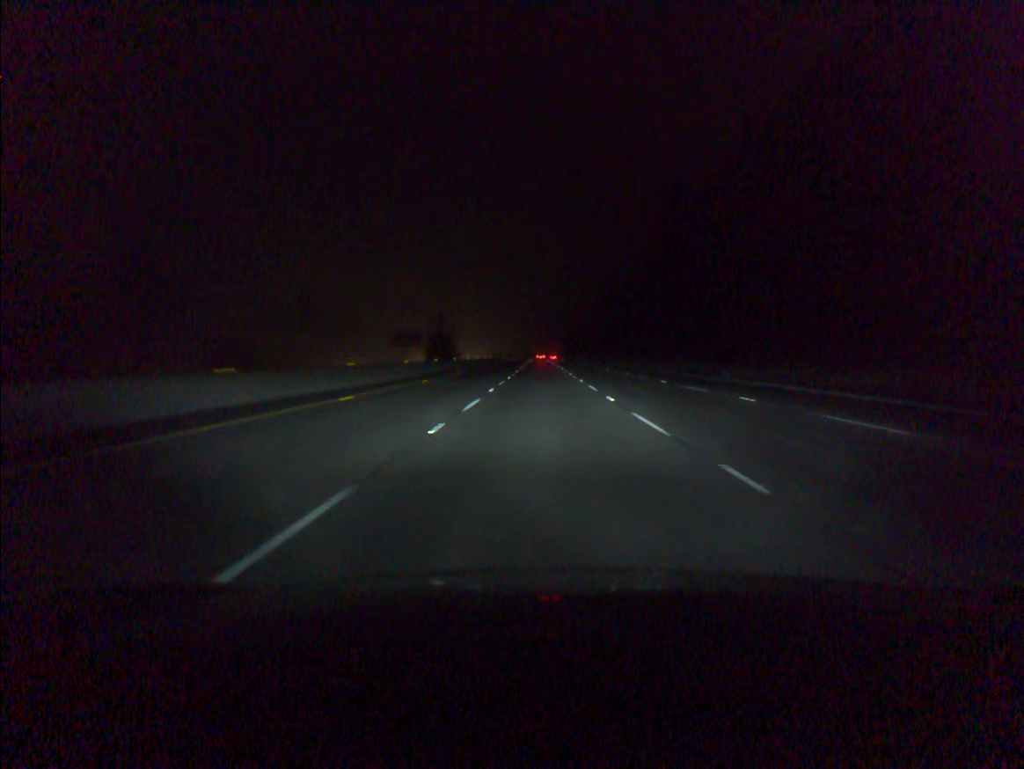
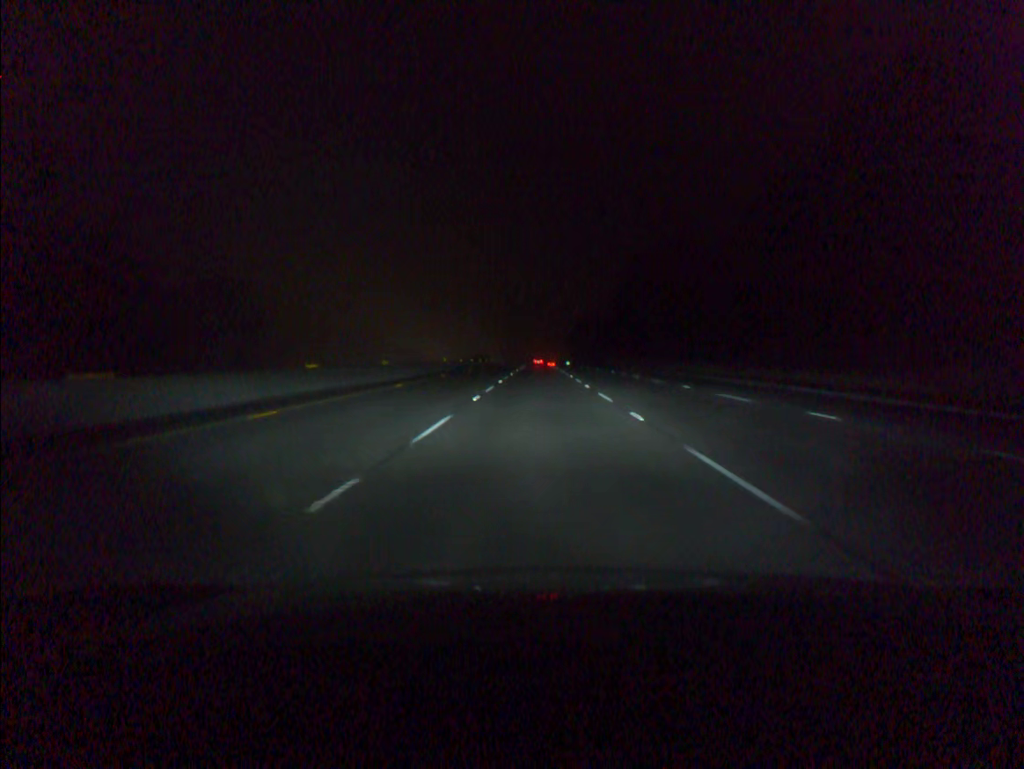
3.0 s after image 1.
(+0.1, +94.0) m; 0°
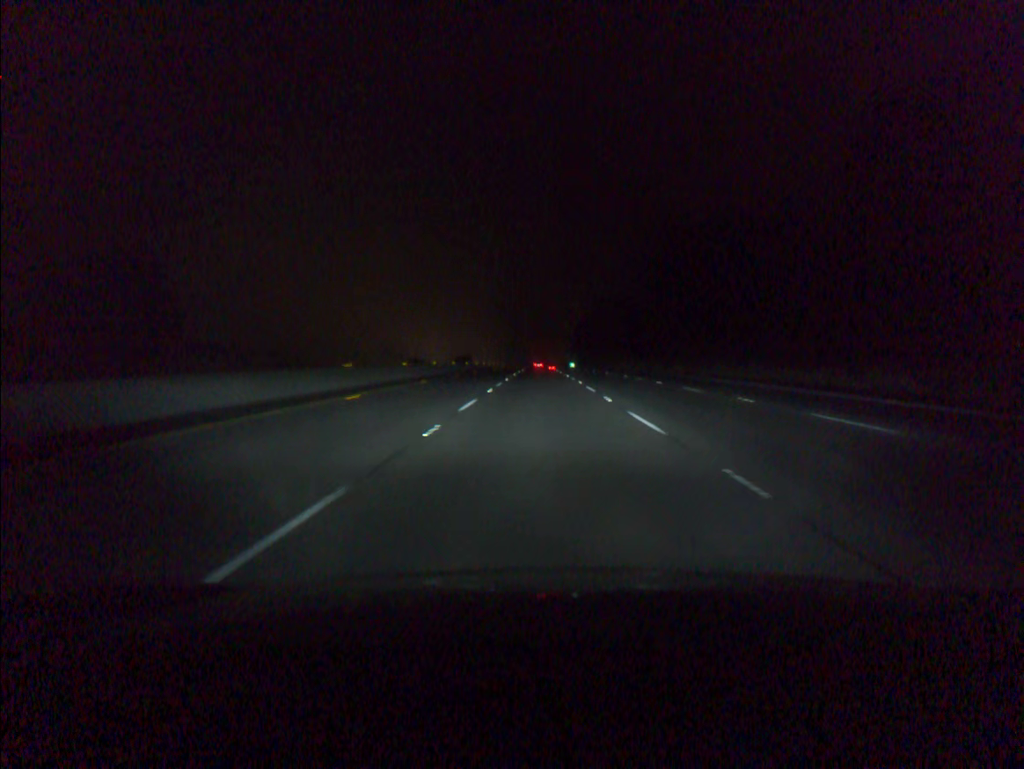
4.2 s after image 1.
(0.0, +37.6) m; 0°
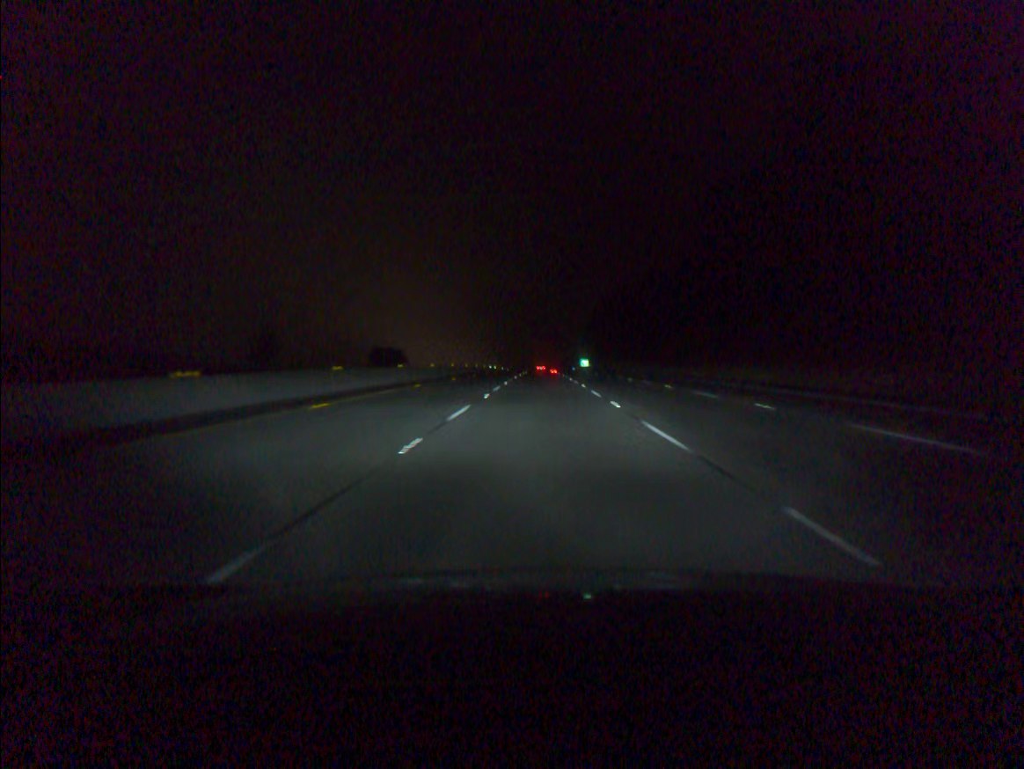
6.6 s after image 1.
(0.0, +75.2) m; 0°
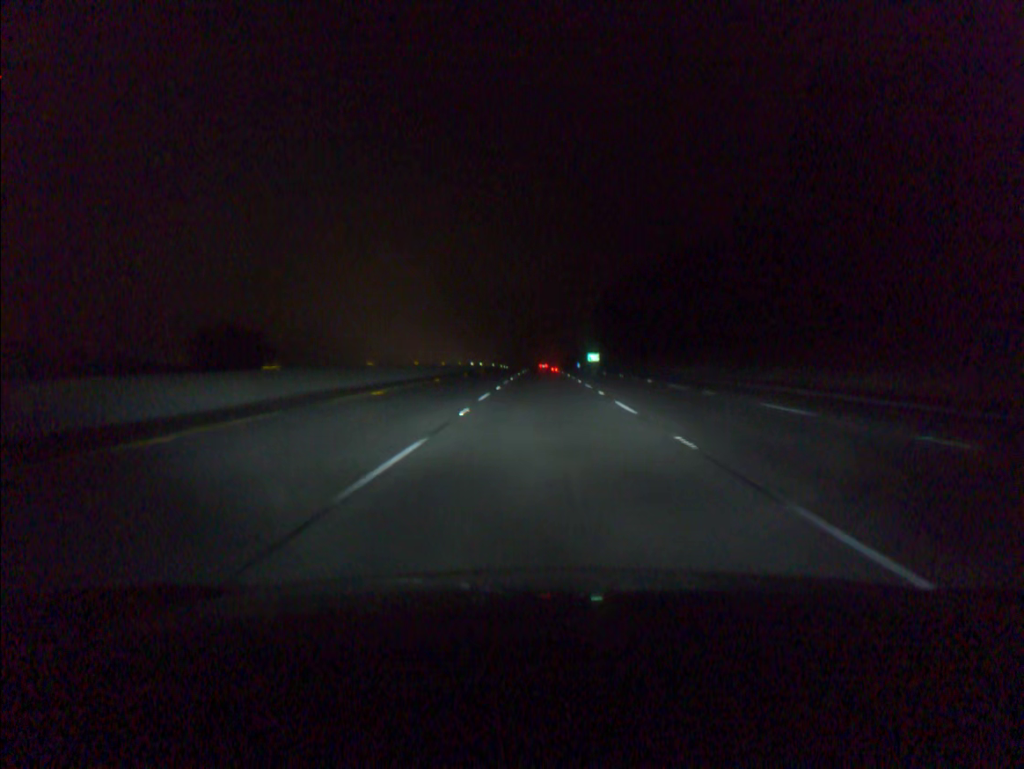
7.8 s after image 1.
(0.0, +37.7) m; 0°
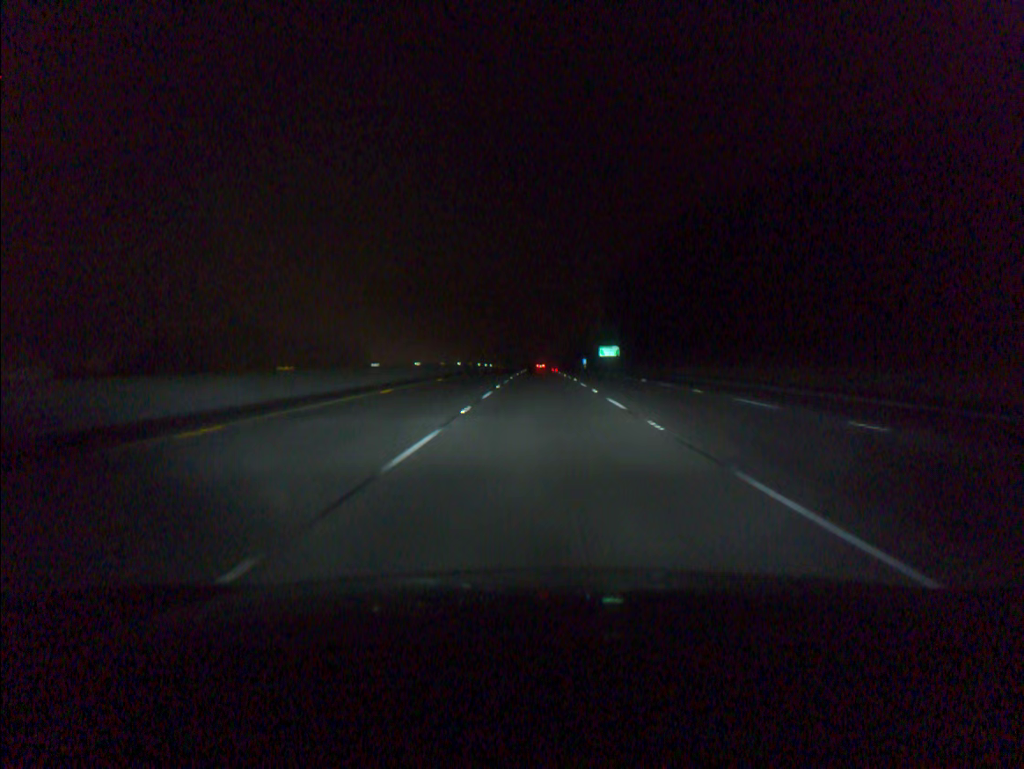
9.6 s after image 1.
(+0.1, +56.7) m; 0°
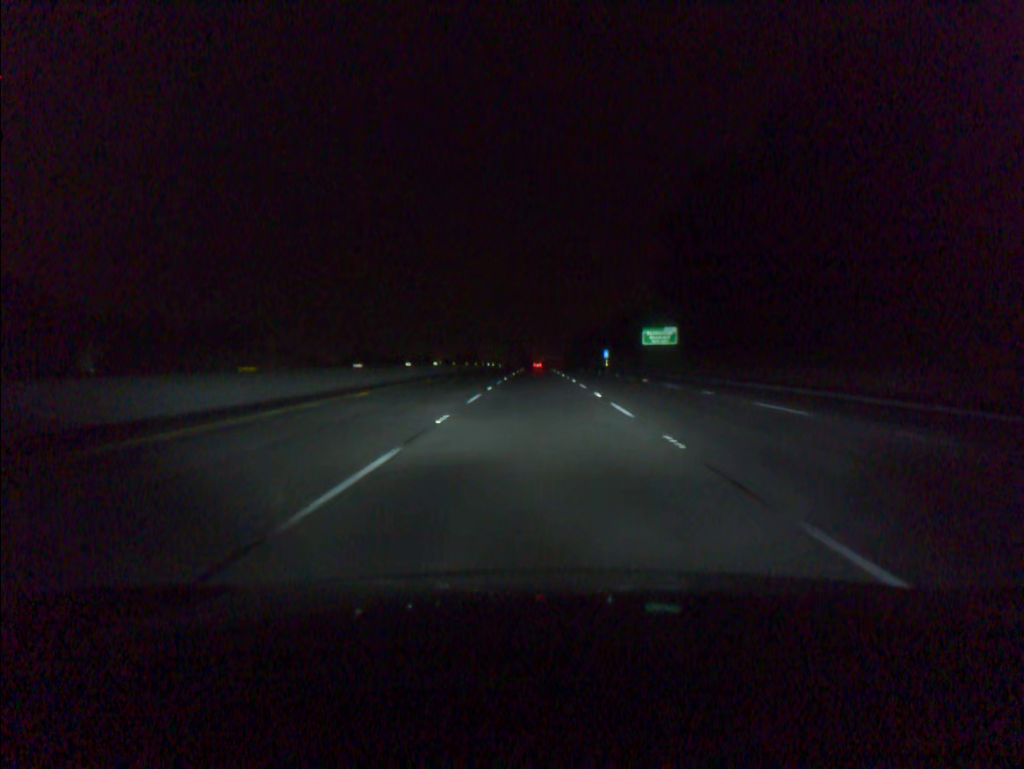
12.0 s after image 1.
(0.0, +75.9) m; 0°
